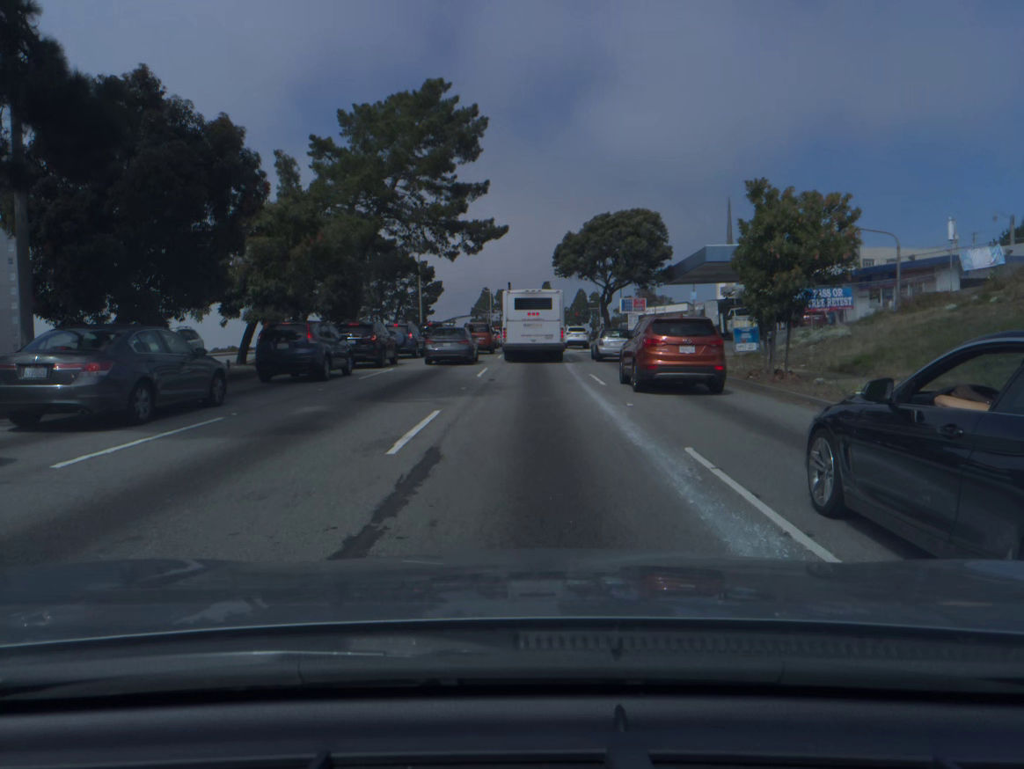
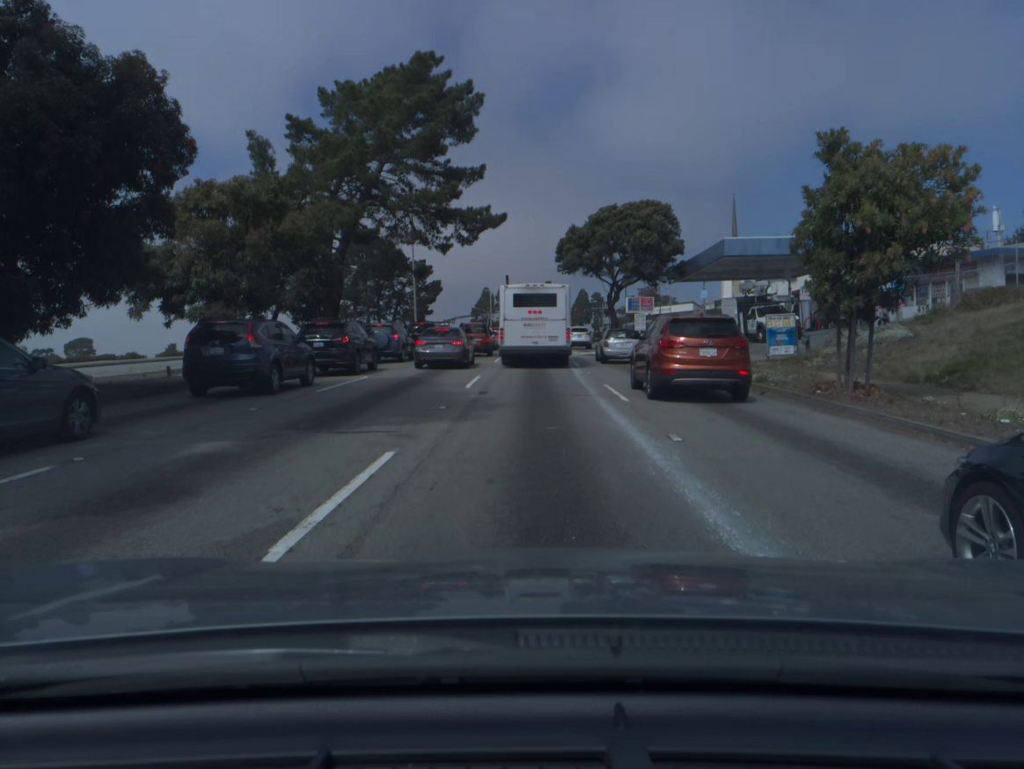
(0.0, +4.5) m; 0°
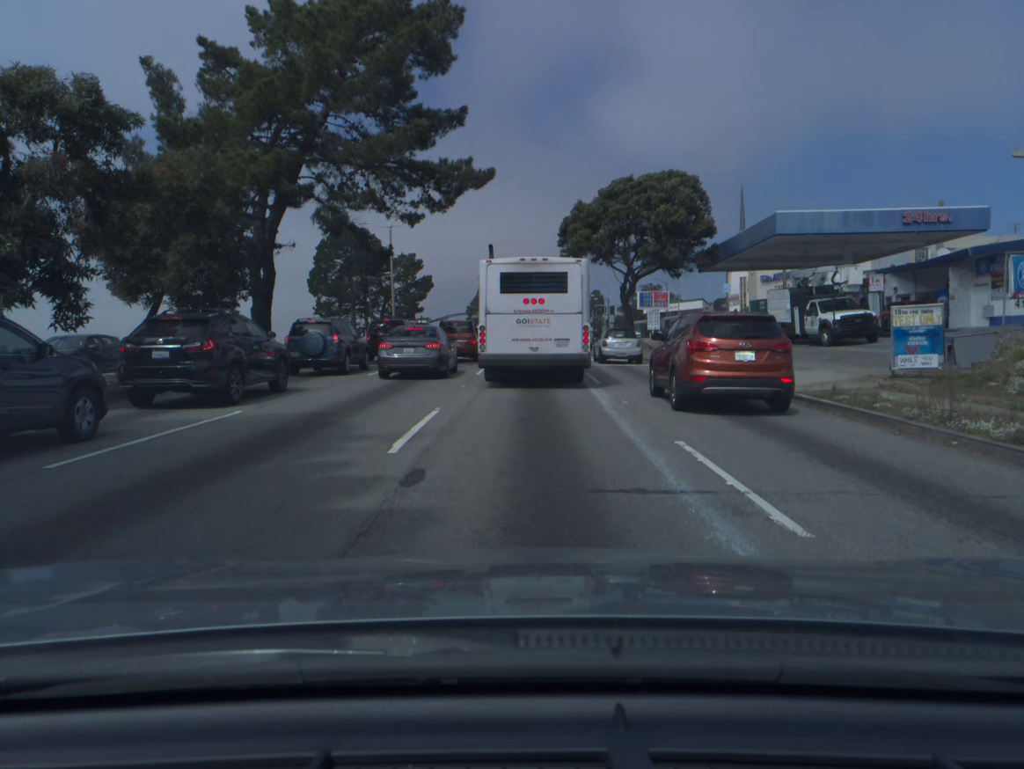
(0.0, +9.9) m; 0°
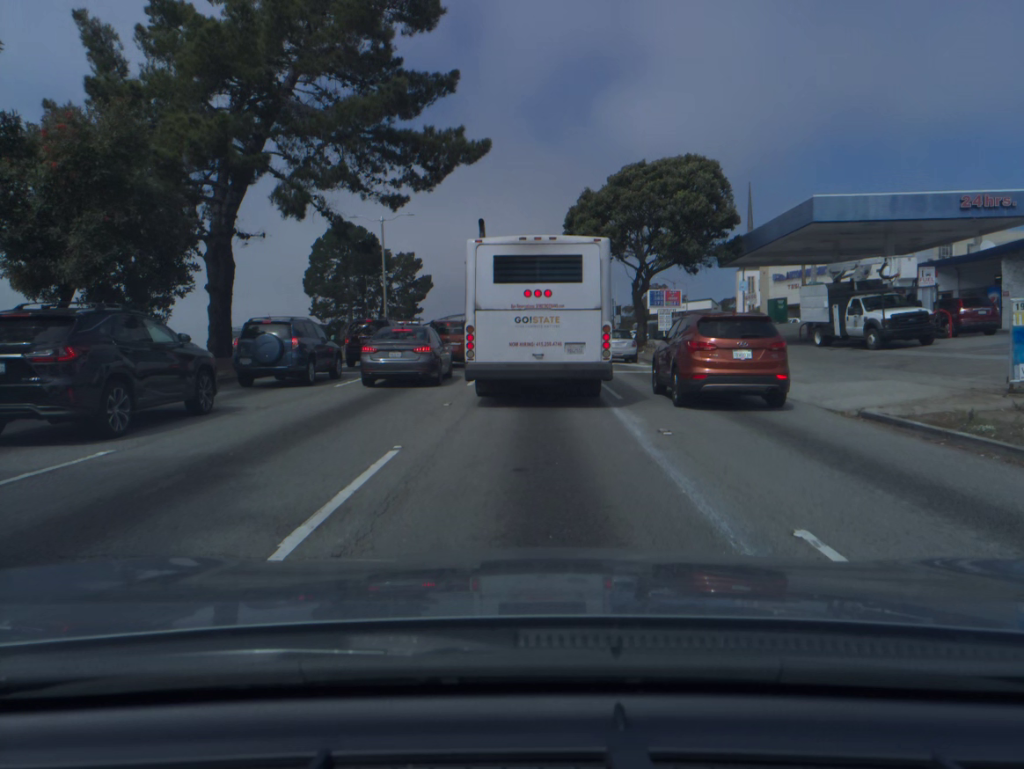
(0.0, +4.3) m; 0°
